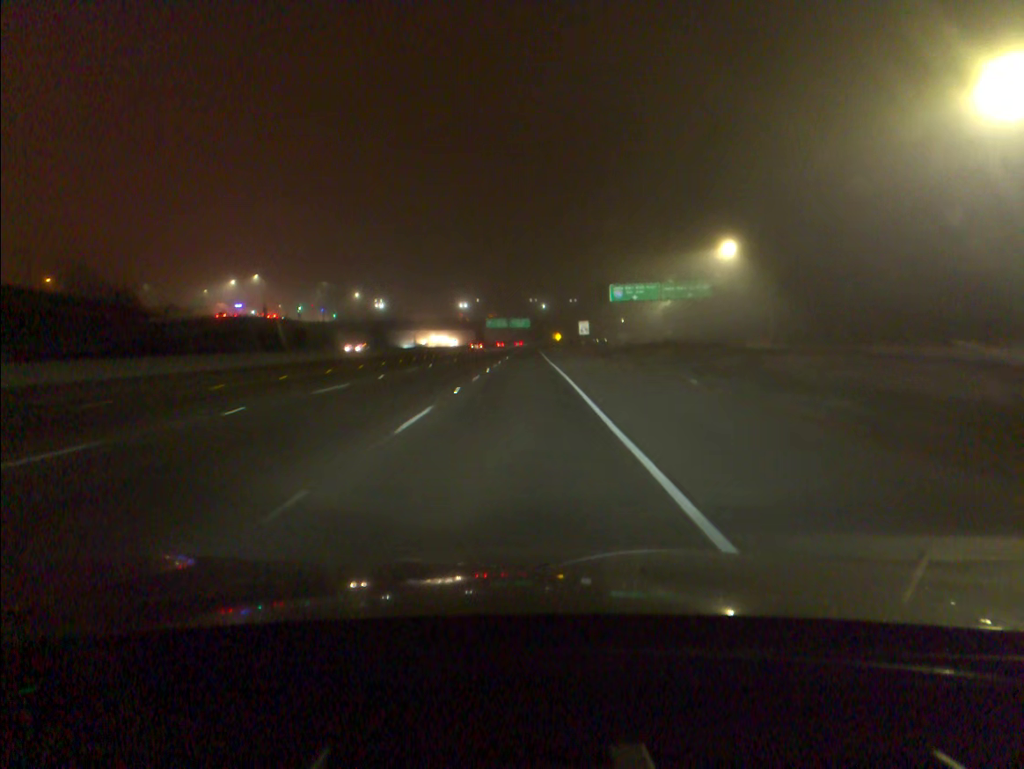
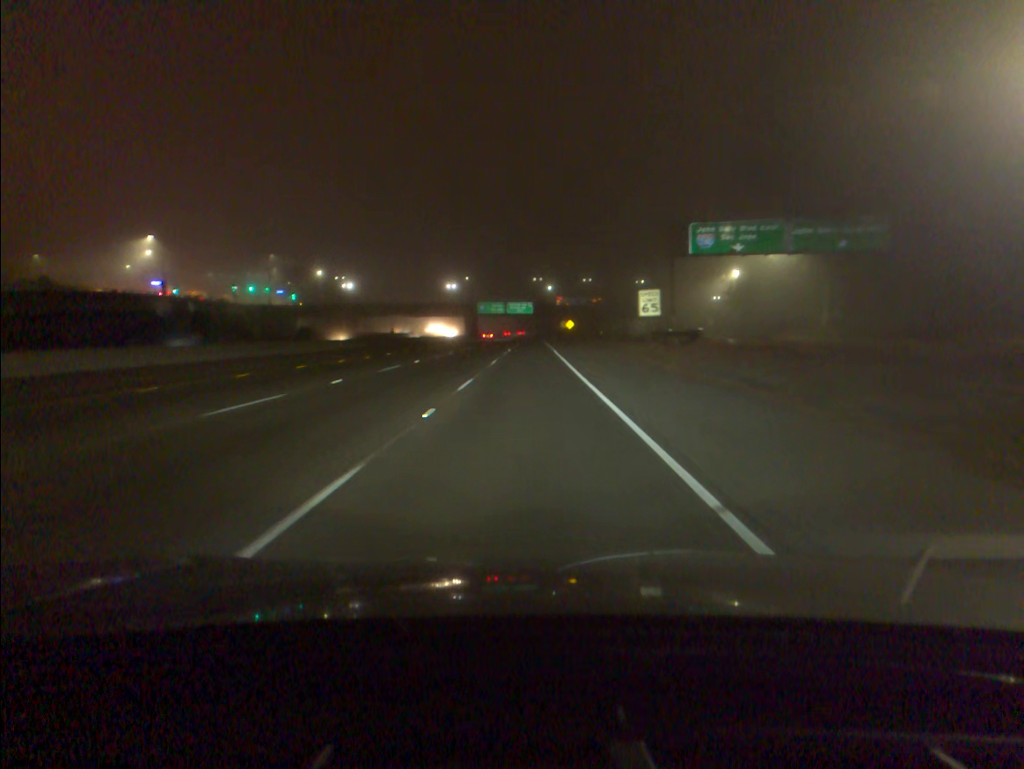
(-0.1, +52.2) m; 0°
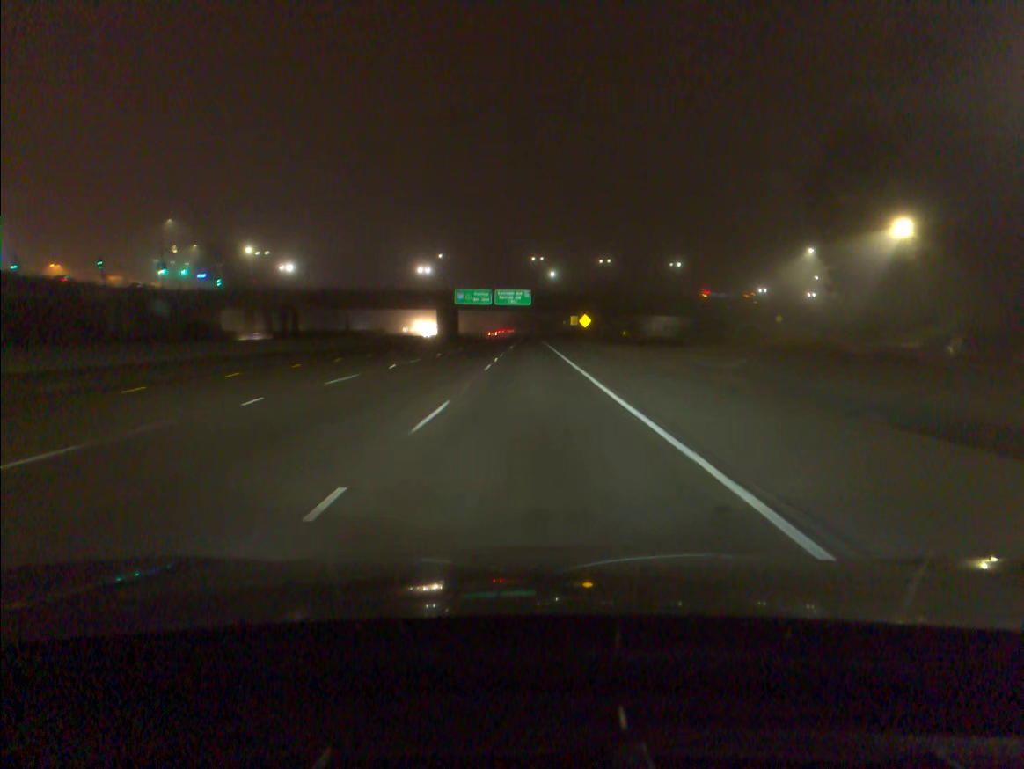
(-0.1, +52.1) m; 0°
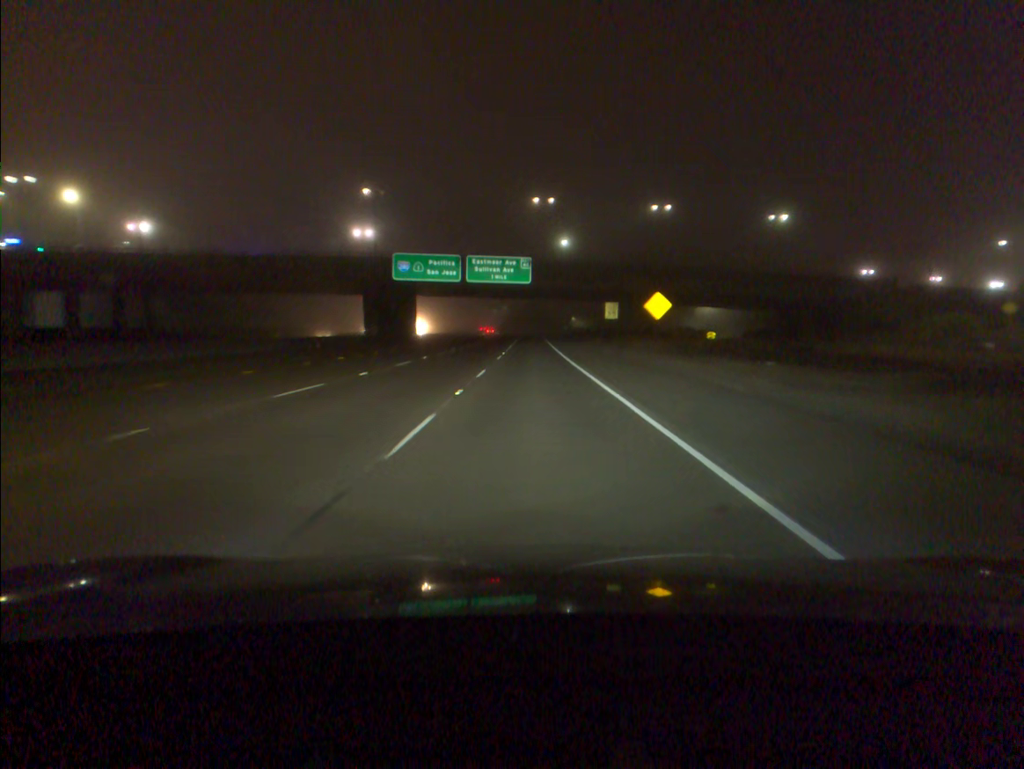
(+0.1, +64.4) m; 0°
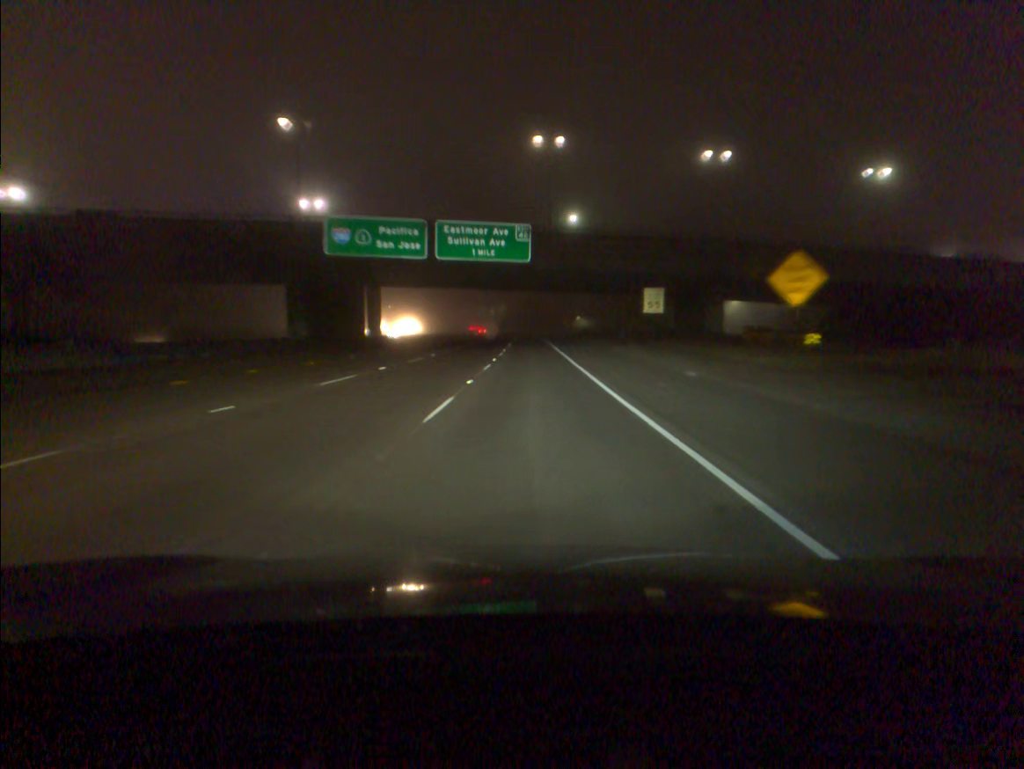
(0.0, +25.7) m; 0°
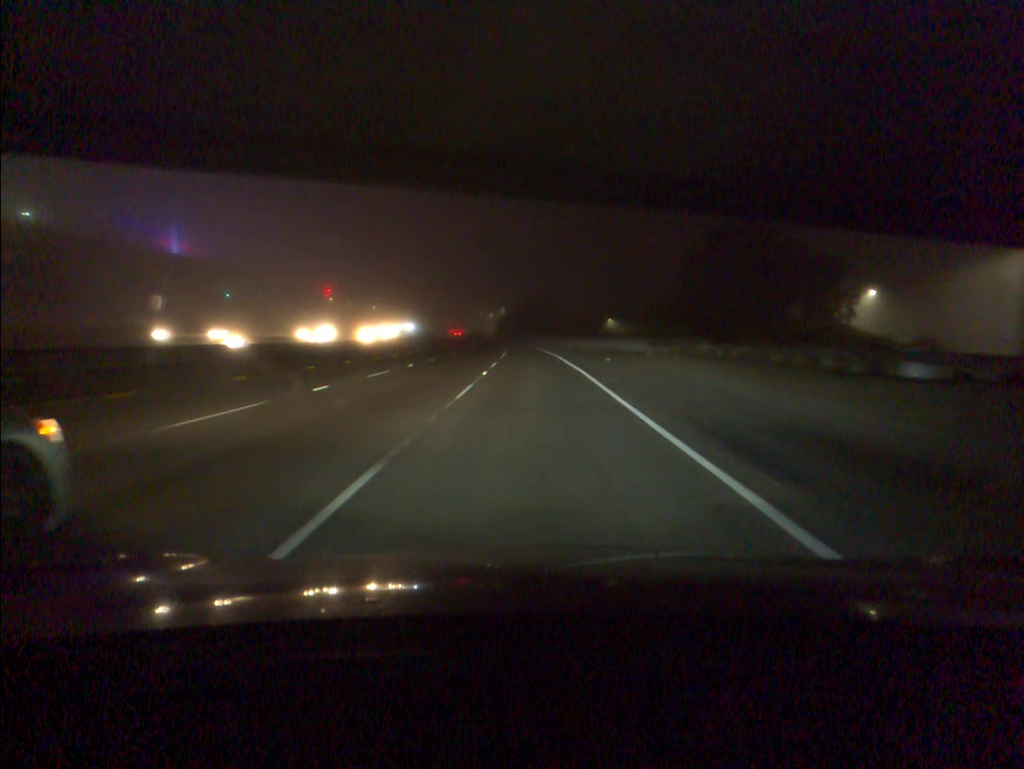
(0.0, +66.4) m; 0°
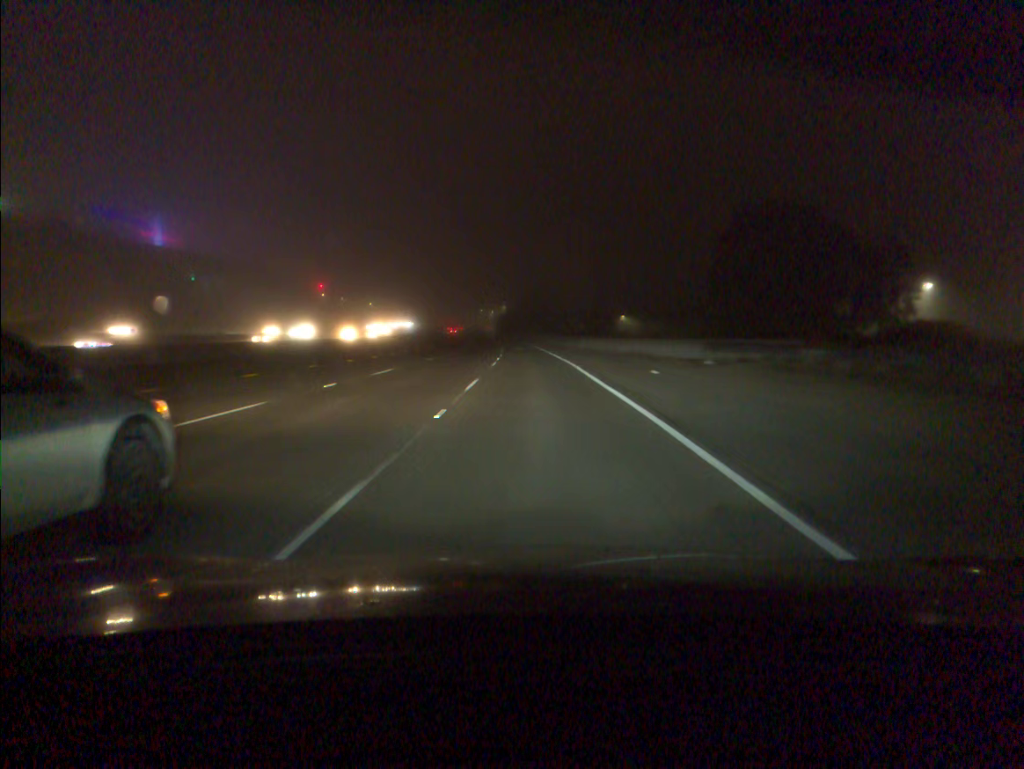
(0.0, +13.9) m; 0°
